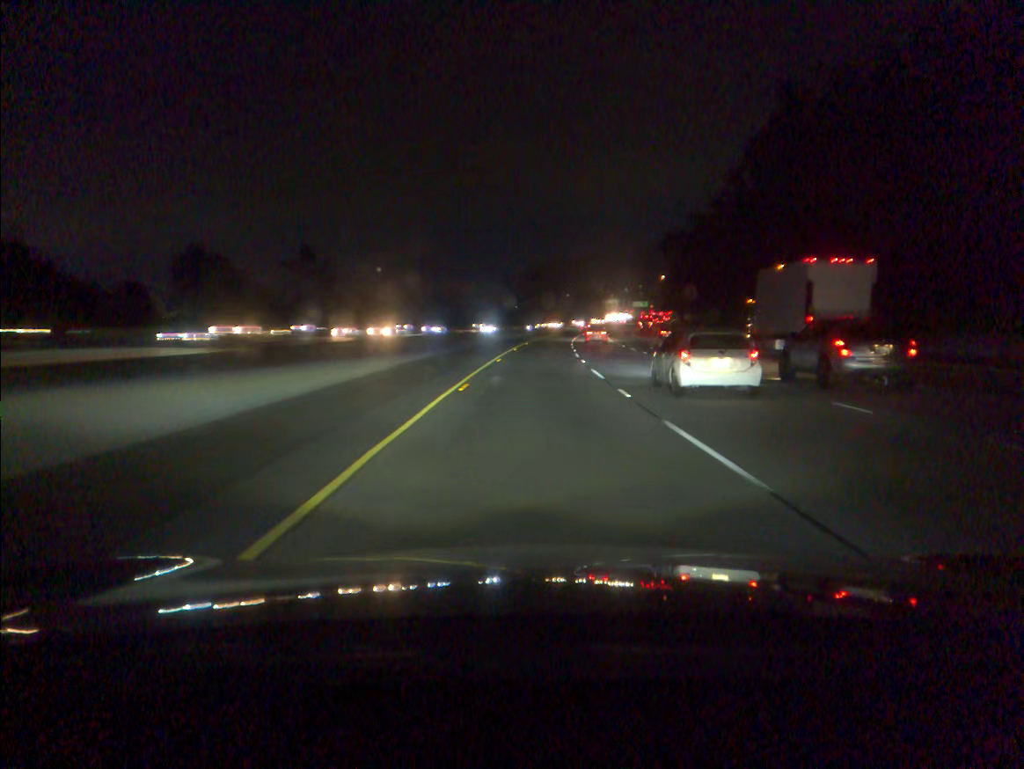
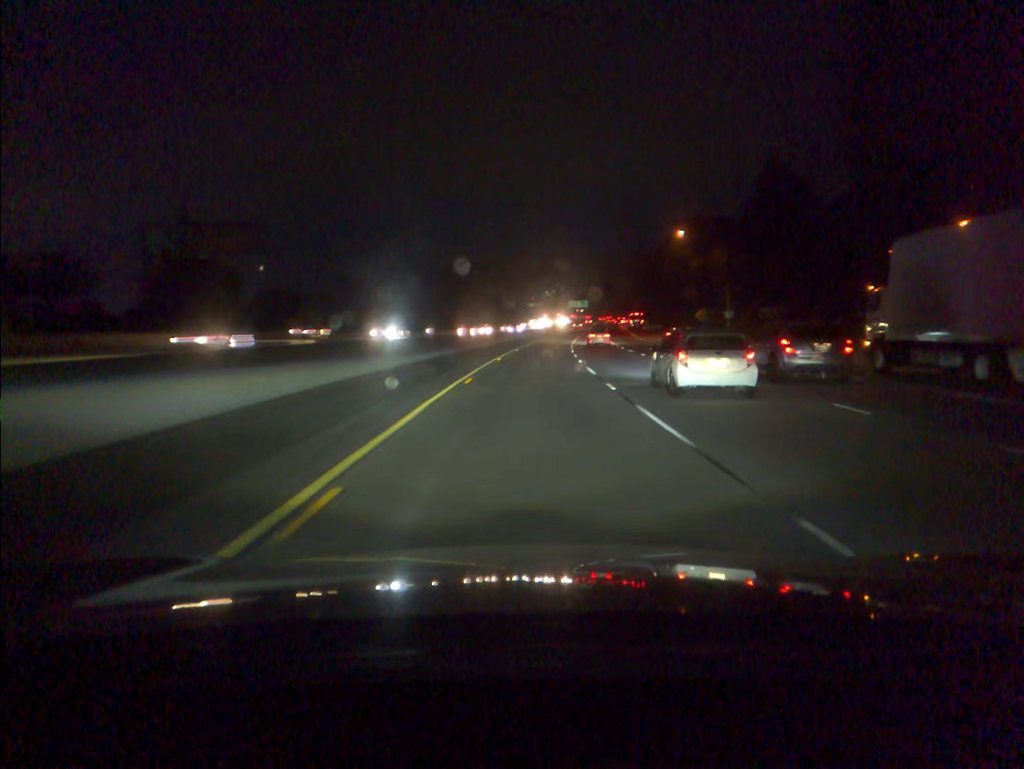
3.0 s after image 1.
(+5.3, +99.4) m; +6°
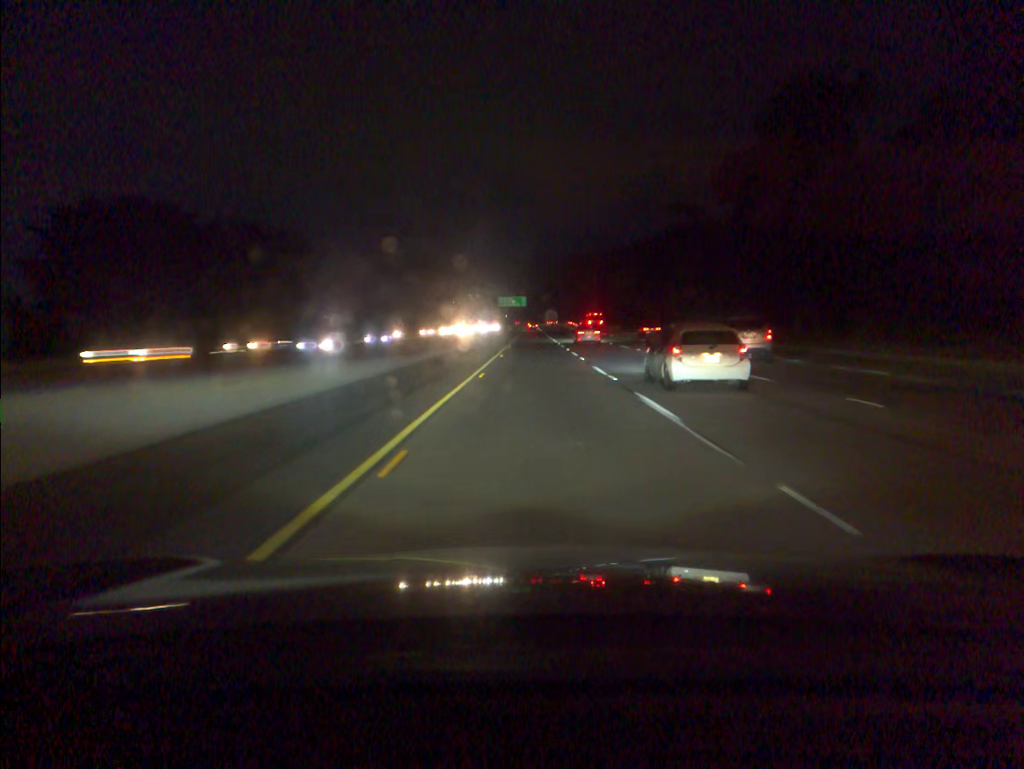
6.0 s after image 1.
(+5.3, +99.9) m; +5°
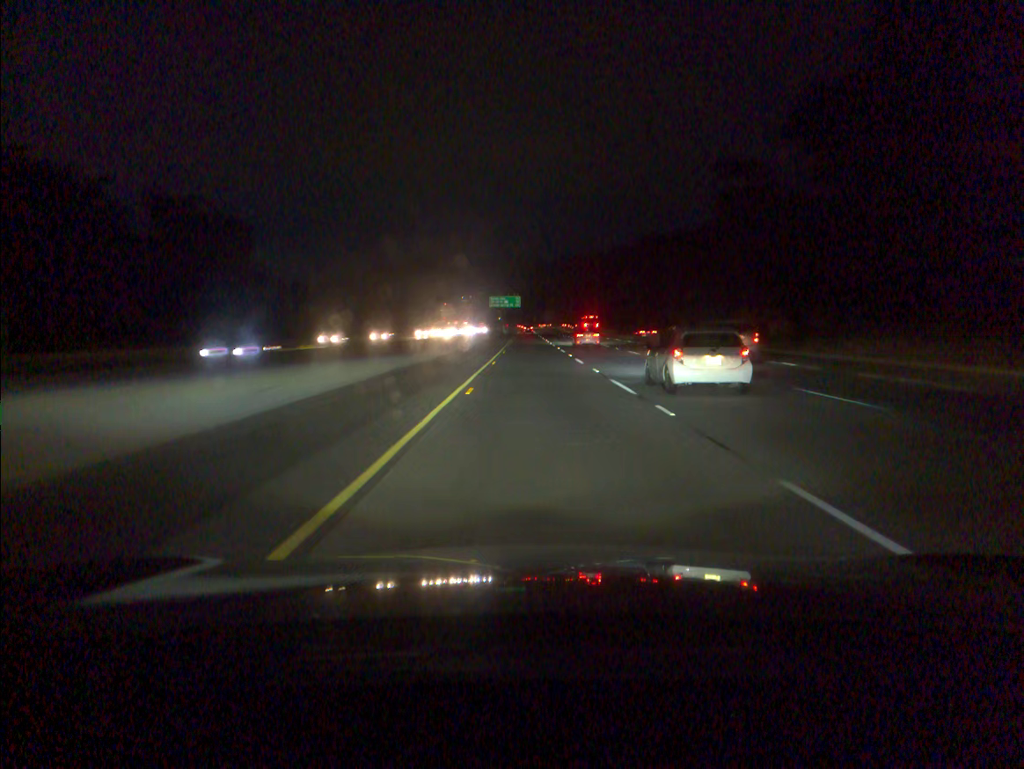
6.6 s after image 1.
(+0.1, +20.0) m; 0°
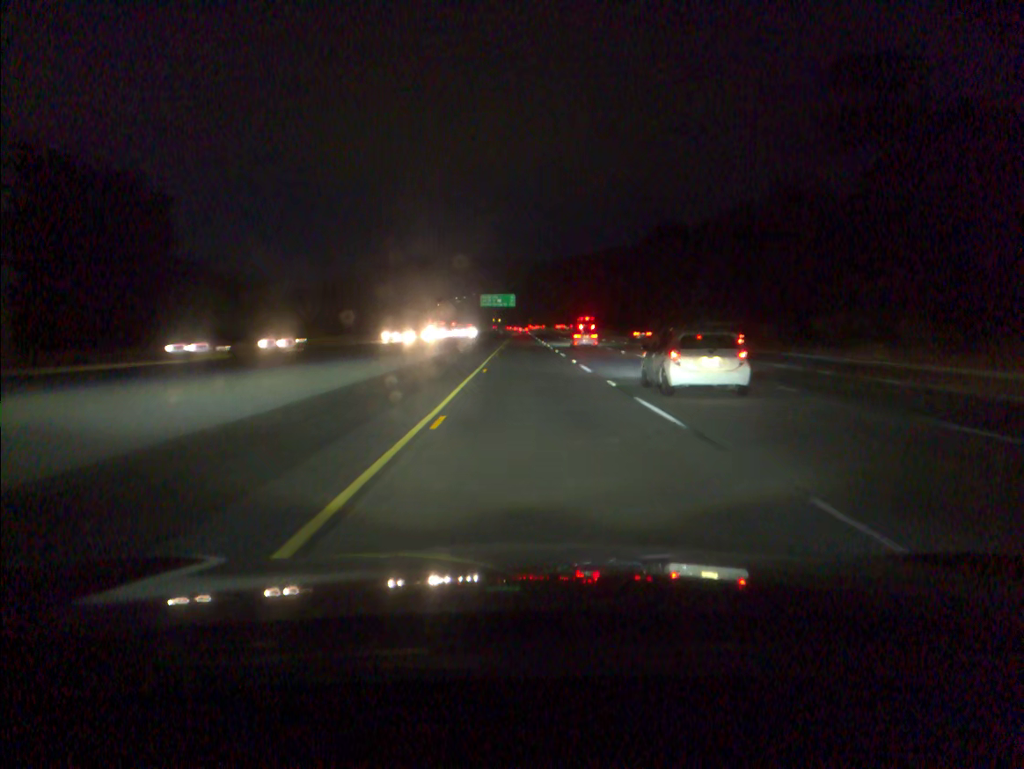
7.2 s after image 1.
(+0.1, +20.1) m; 0°
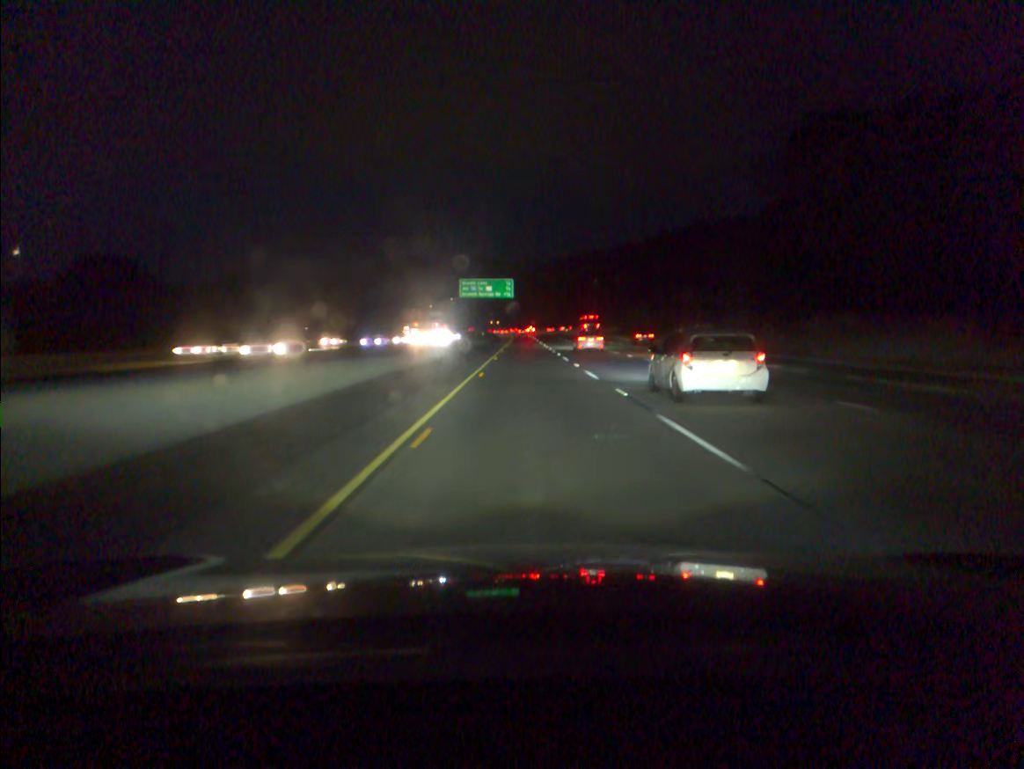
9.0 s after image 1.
(0.0, +60.2) m; 0°
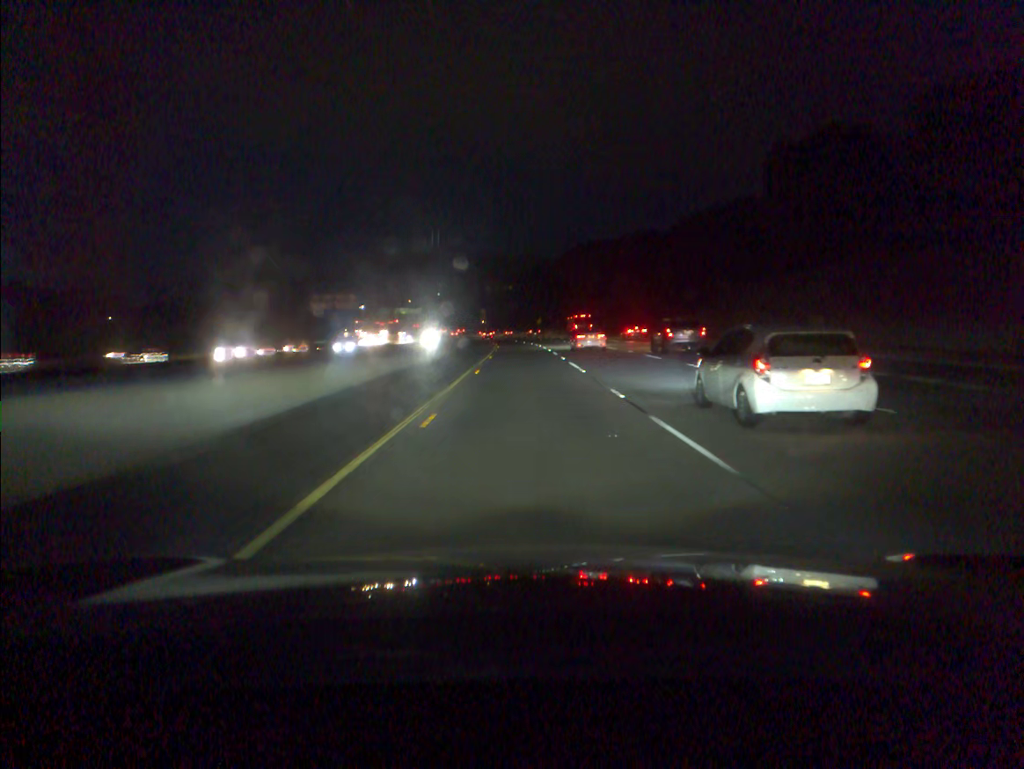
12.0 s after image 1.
(+0.1, +100.5) m; 0°
